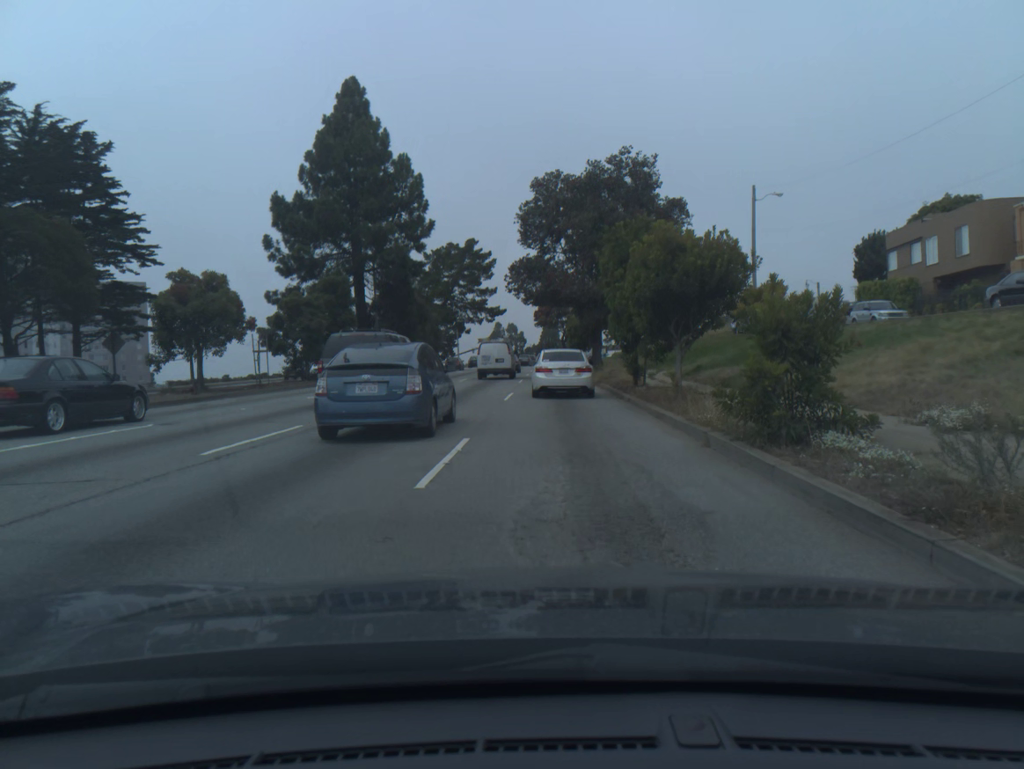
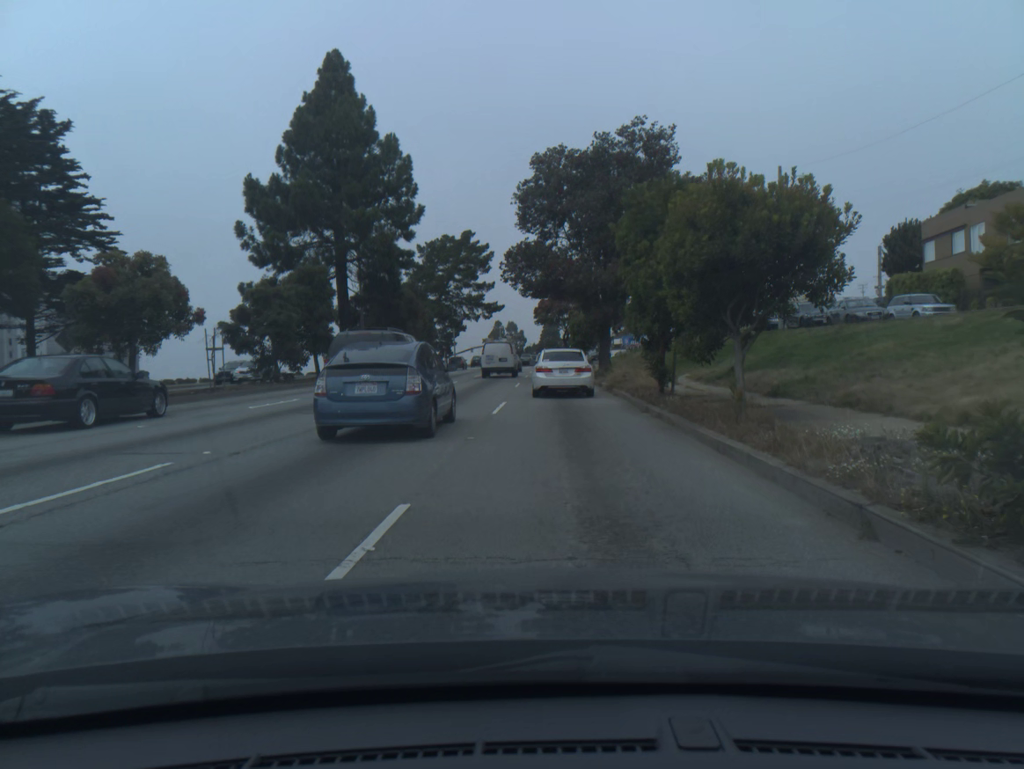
(0.0, +5.1) m; 0°
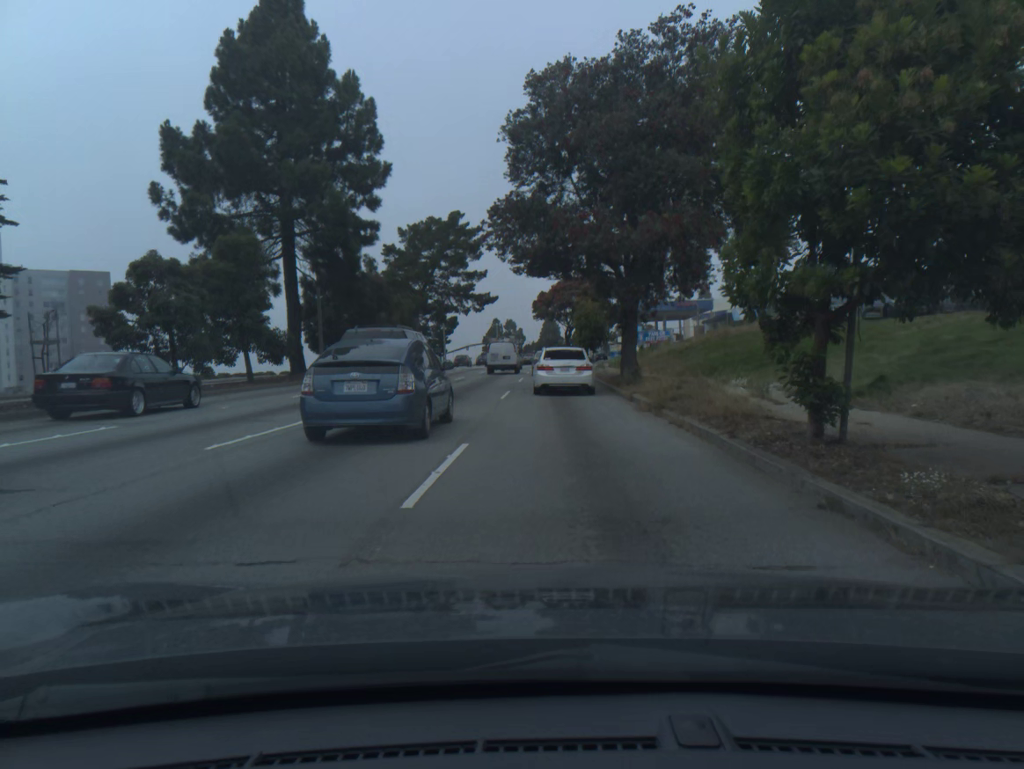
(0.0, +10.7) m; 0°
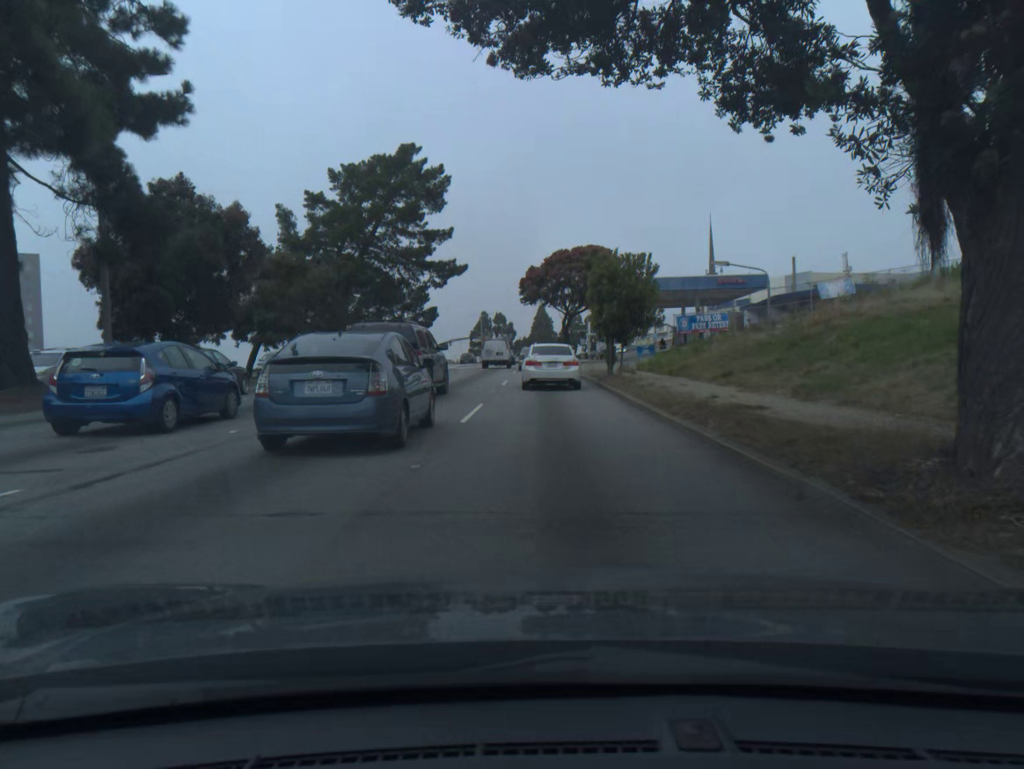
(+0.2, +22.3) m; +1°
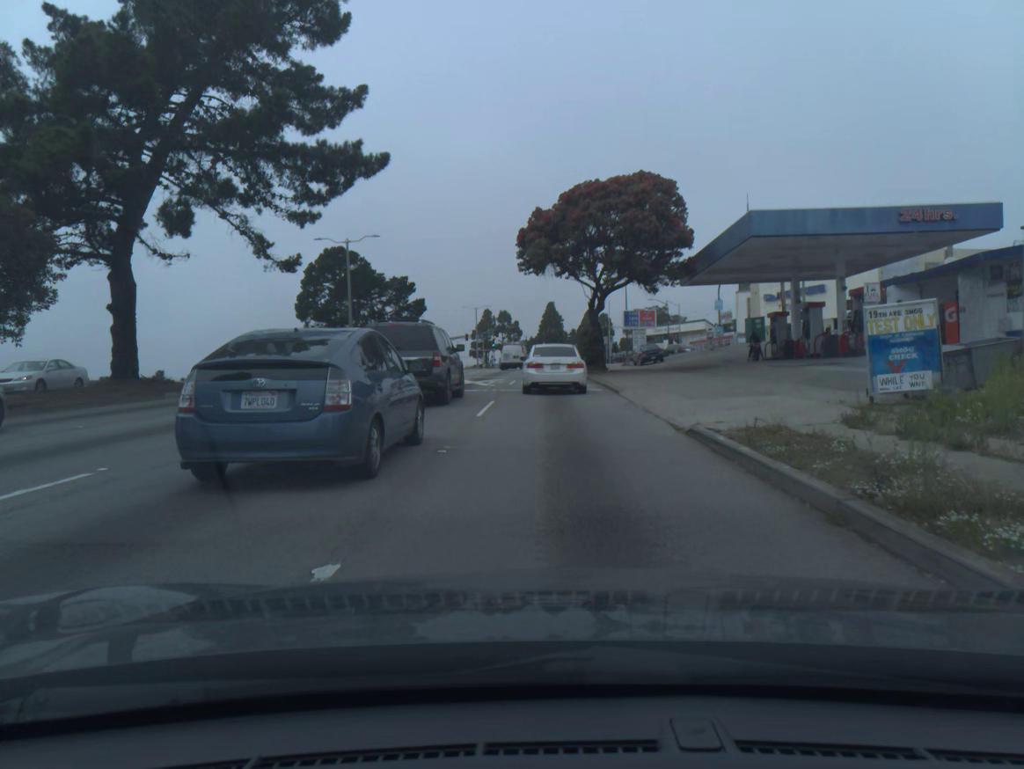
(-0.2, +28.0) m; -1°
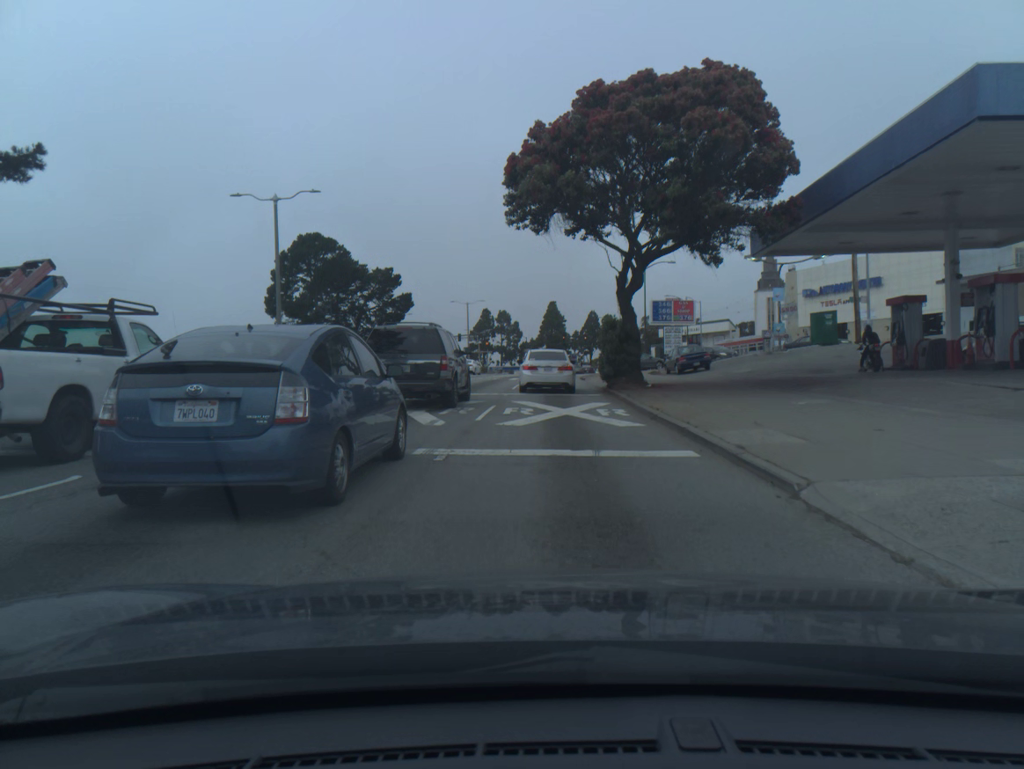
(+0.1, +15.2) m; 0°
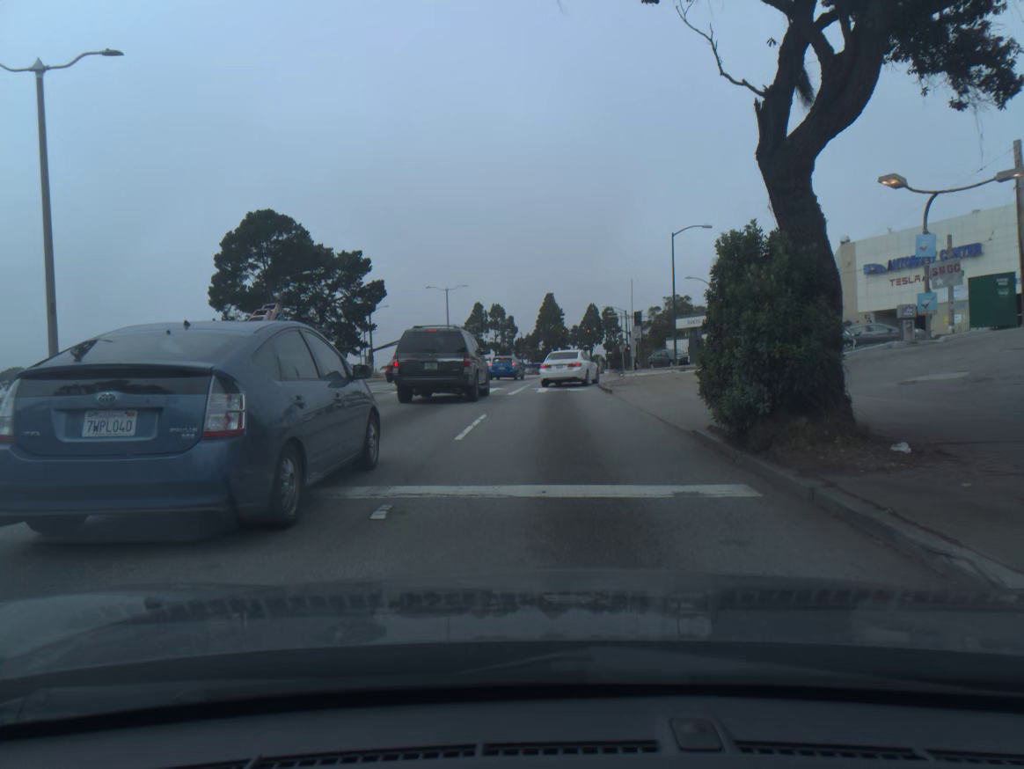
(+0.2, +18.0) m; 0°
